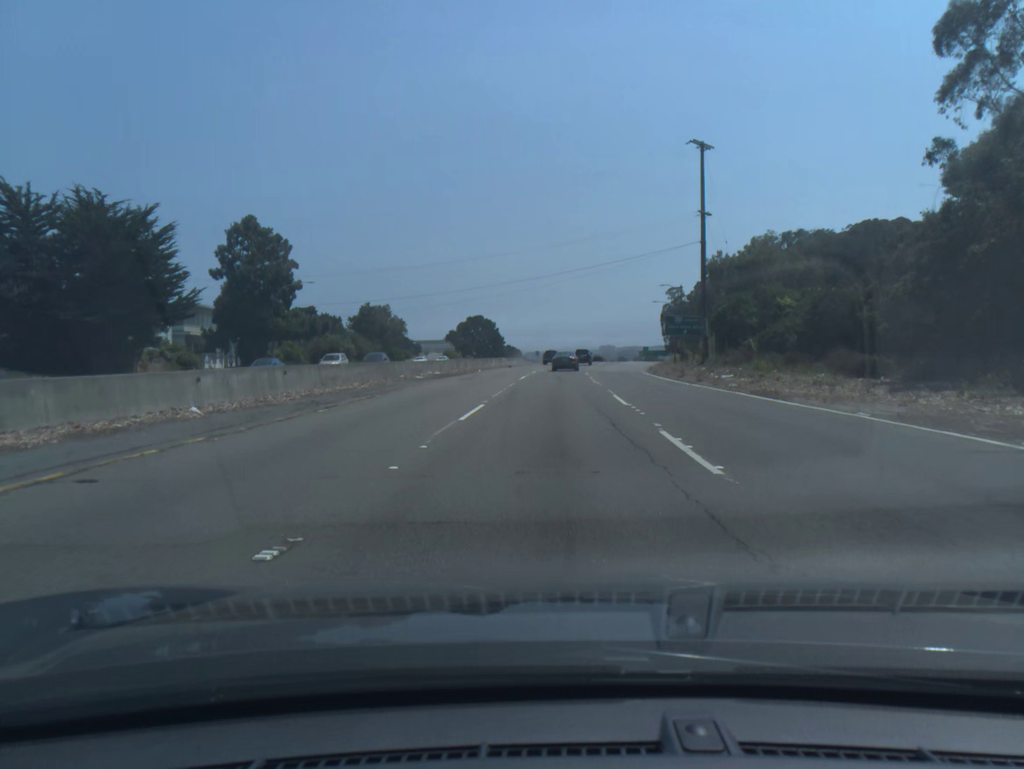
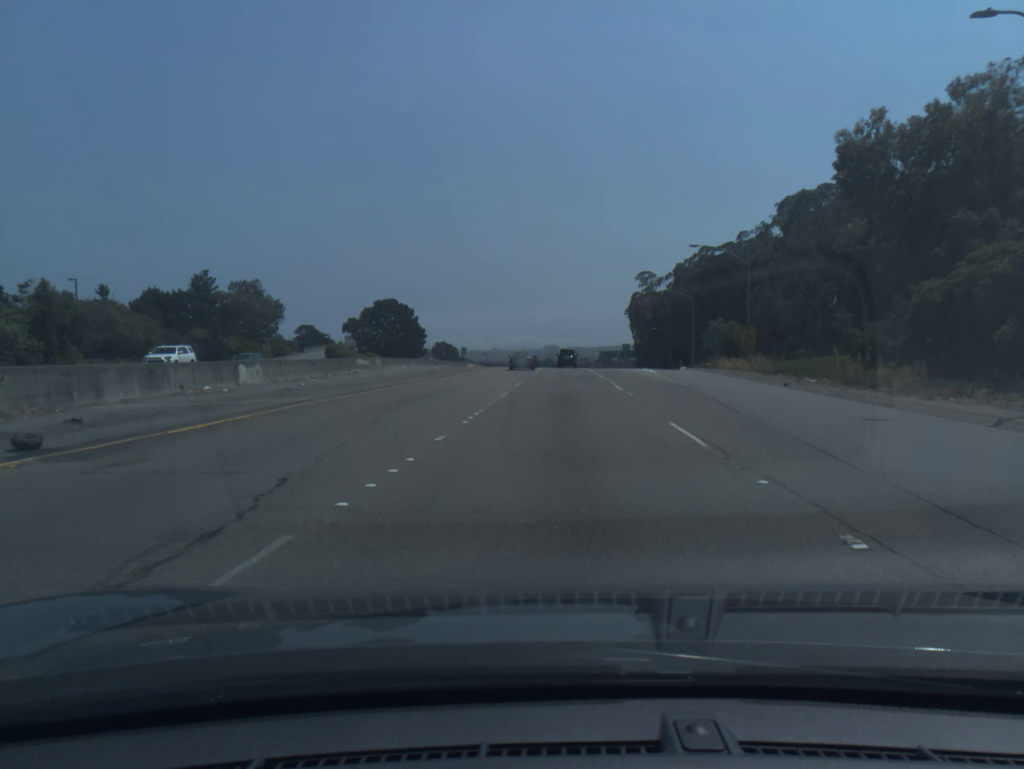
(+2.1, +69.0) m; +4°
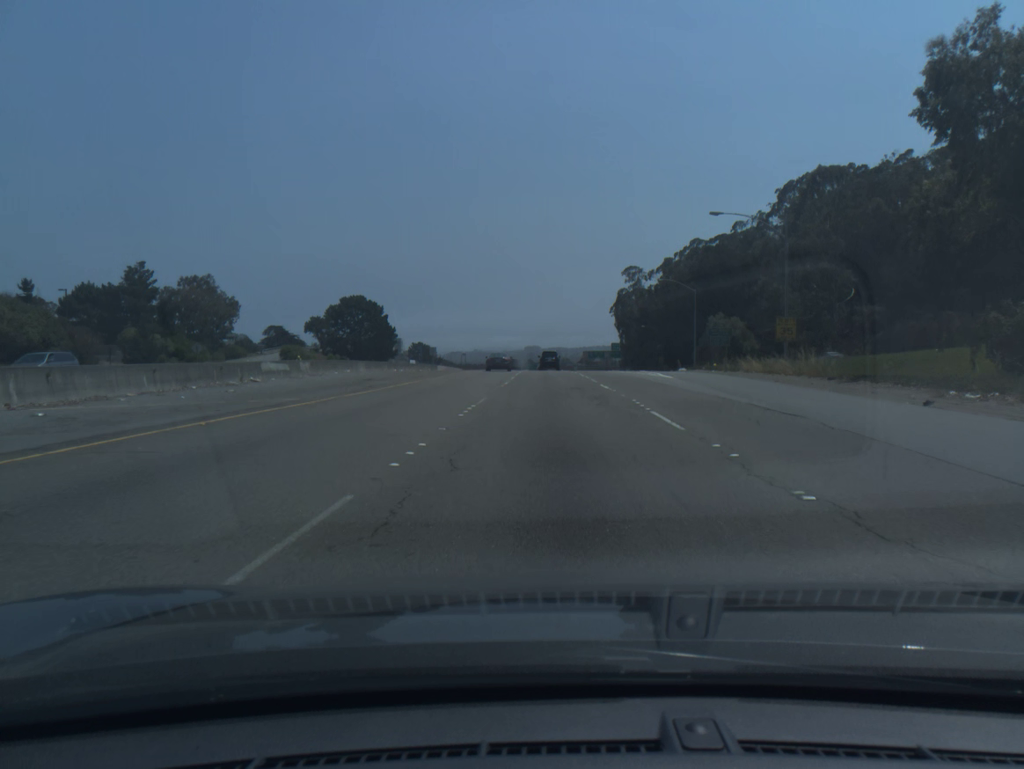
(+0.2, +13.9) m; +1°
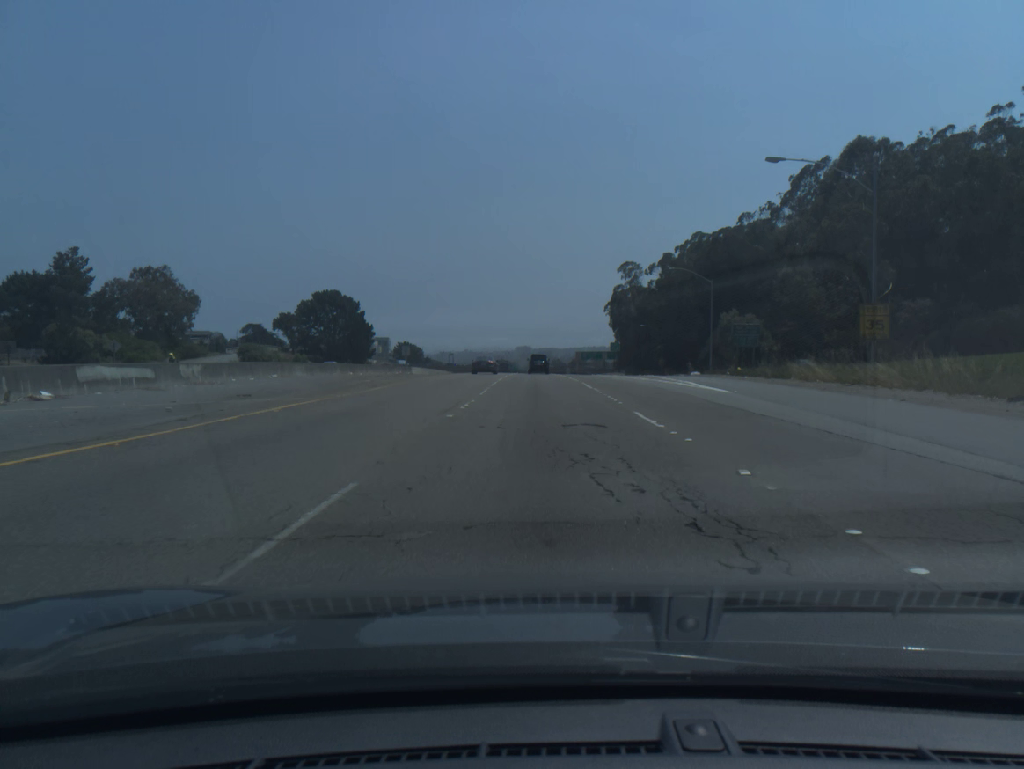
(+0.1, +13.9) m; +1°
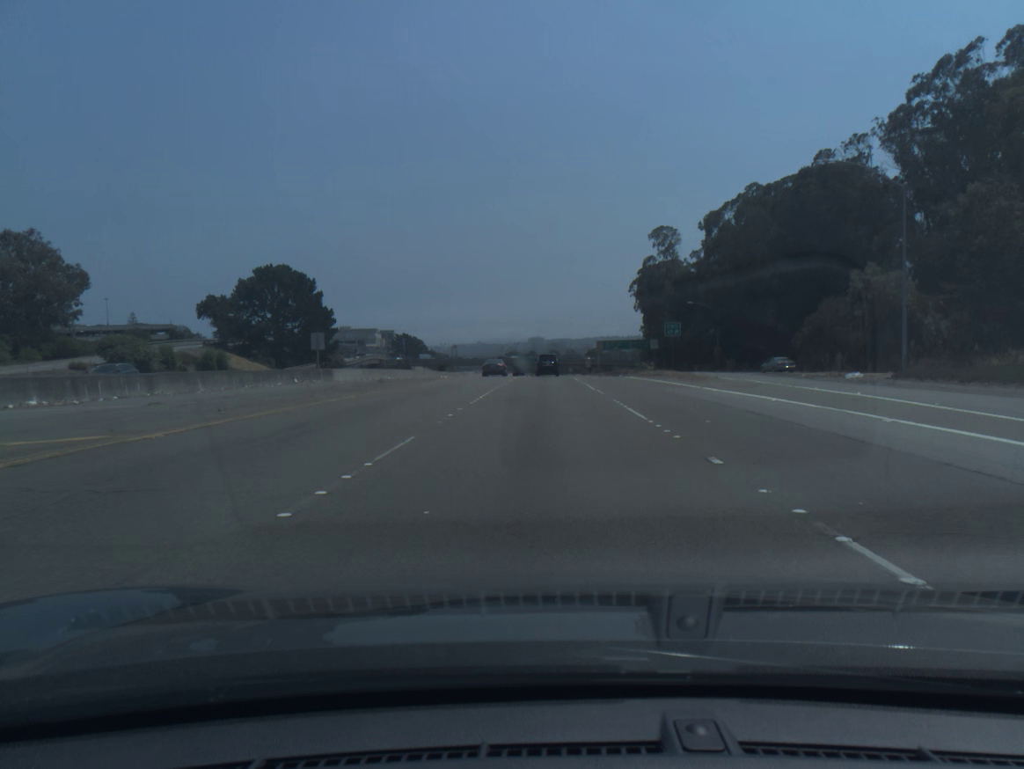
(-0.3, +41.0) m; -1°
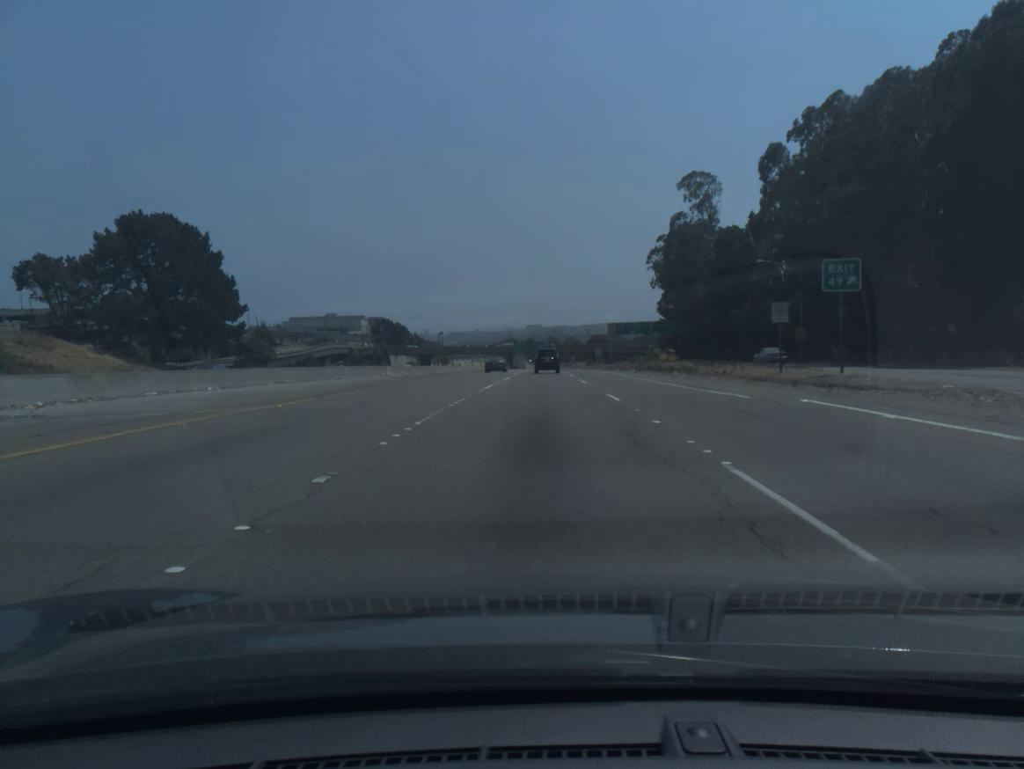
(0.0, +40.2) m; 0°
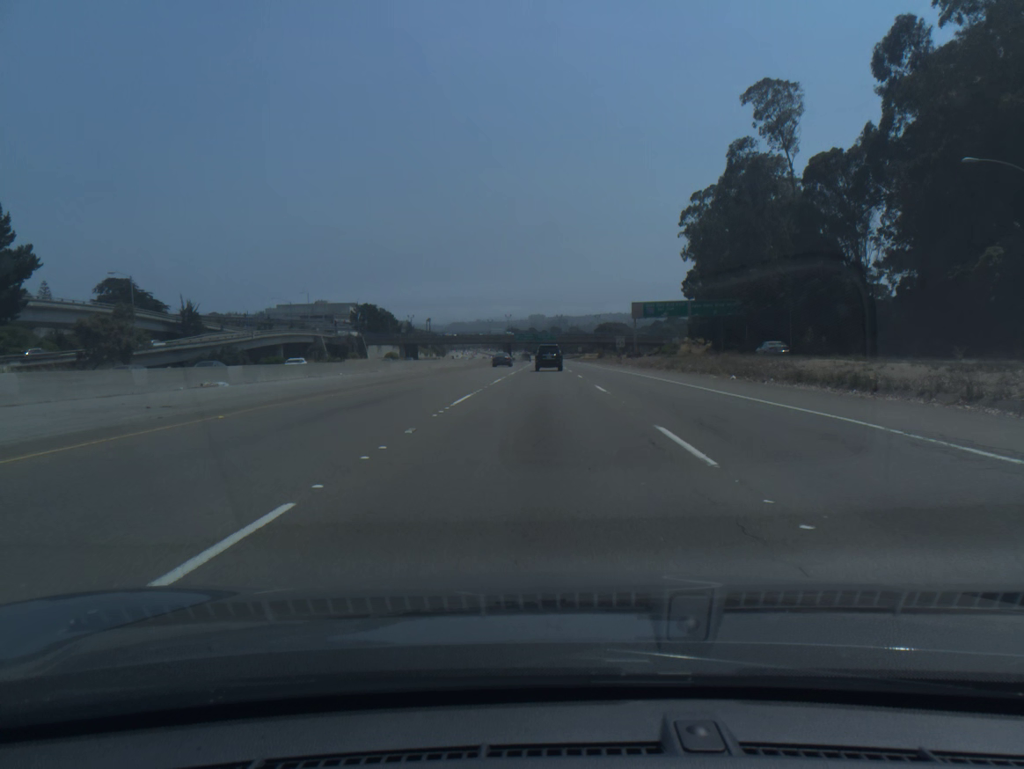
(-0.1, +39.5) m; 0°
